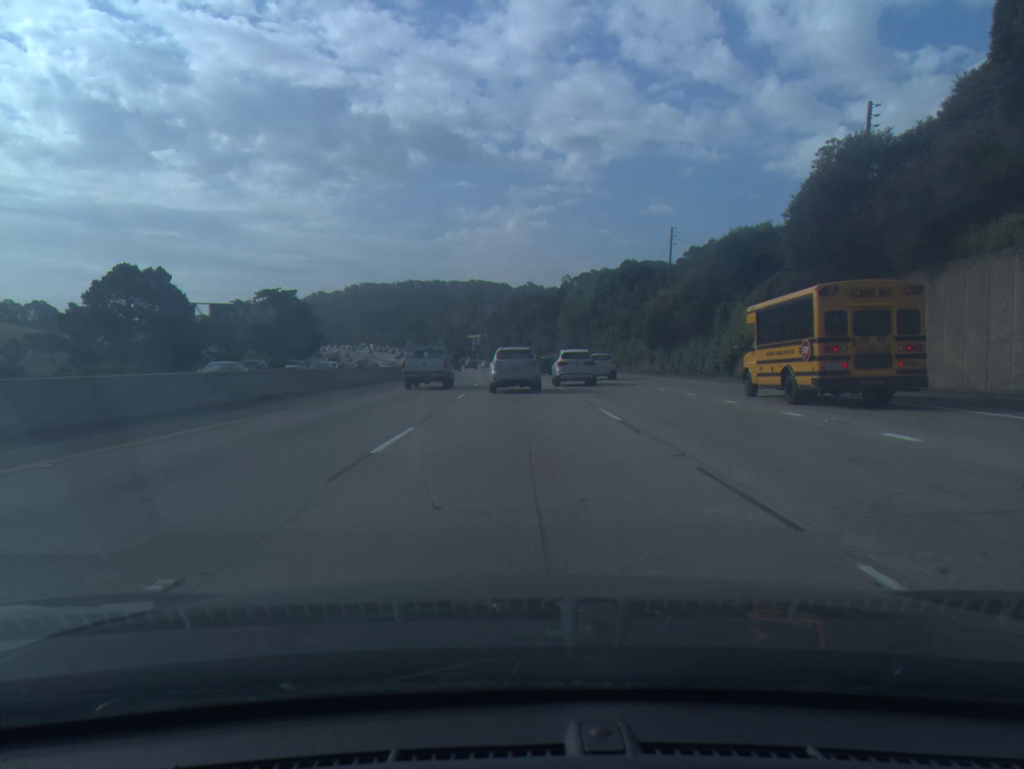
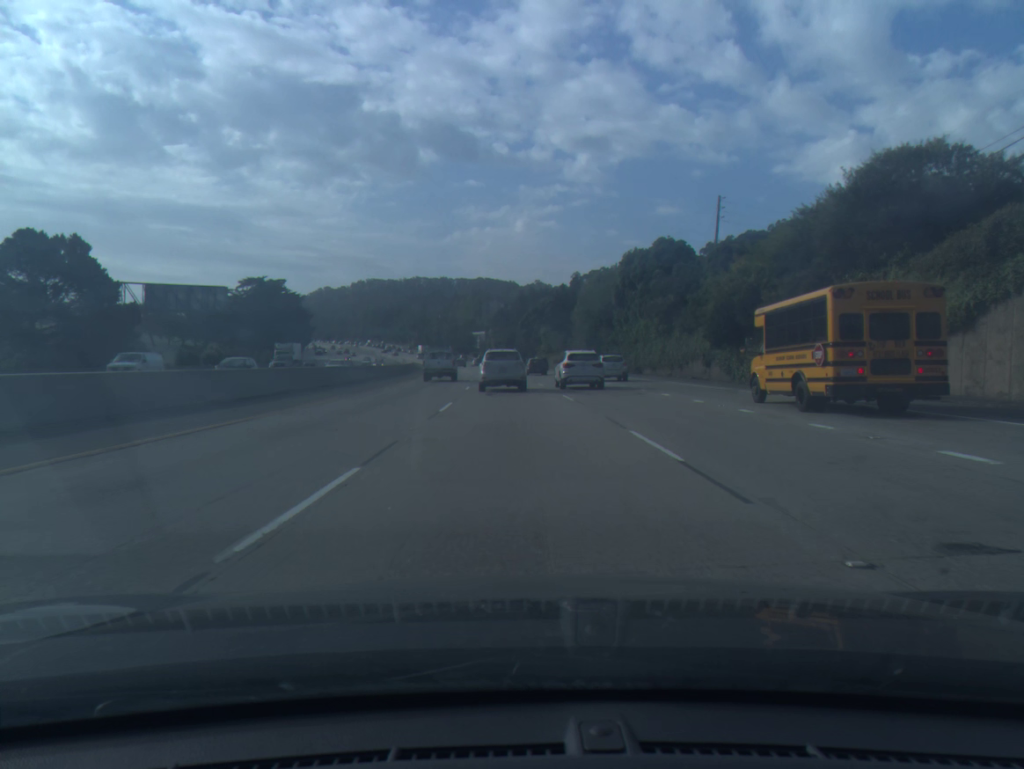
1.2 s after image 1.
(-0.1, +19.8) m; 0°
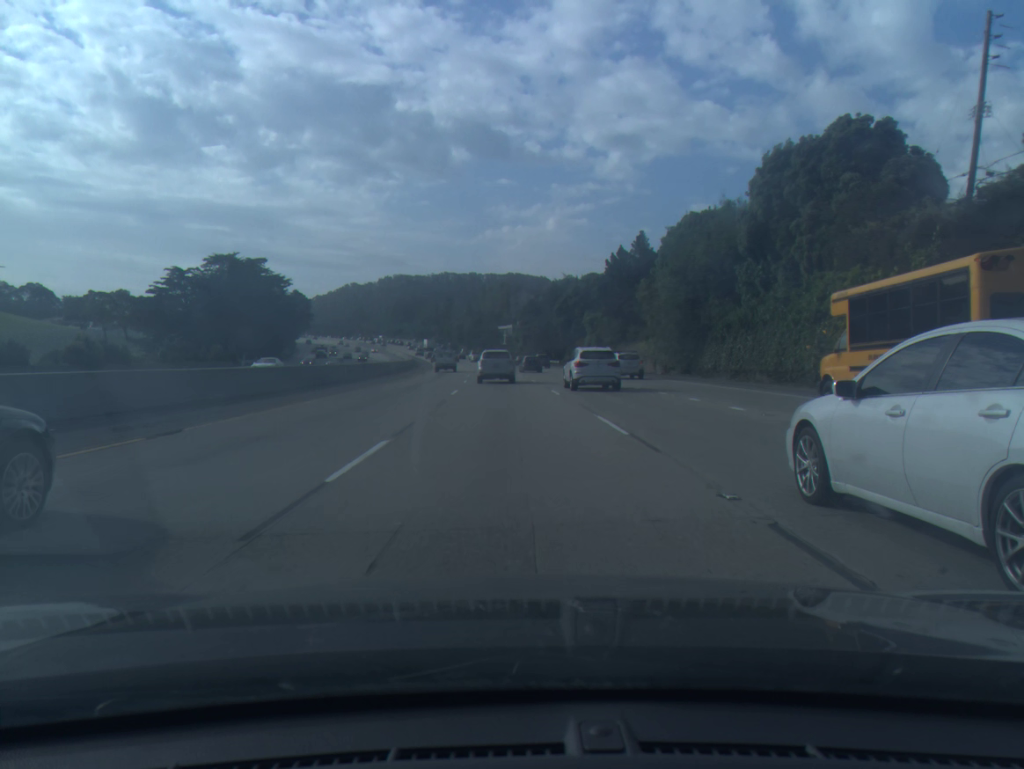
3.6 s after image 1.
(-0.7, +39.8) m; -2°
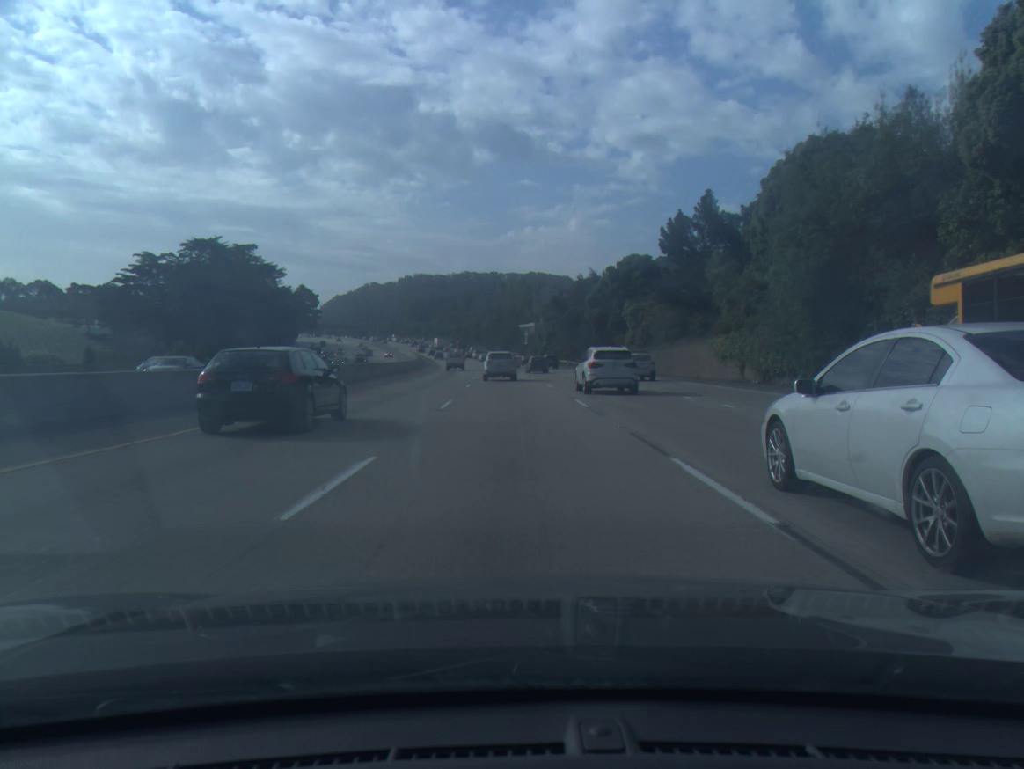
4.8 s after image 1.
(-0.3, +20.7) m; -1°
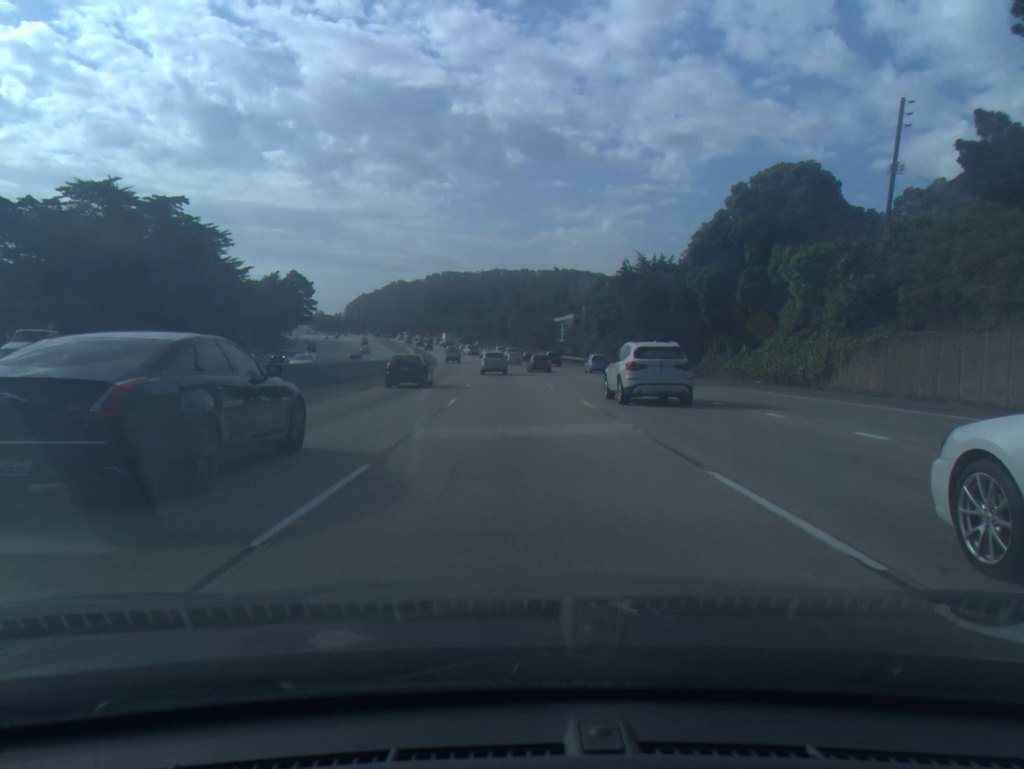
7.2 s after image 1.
(-0.8, +43.7) m; -2°
